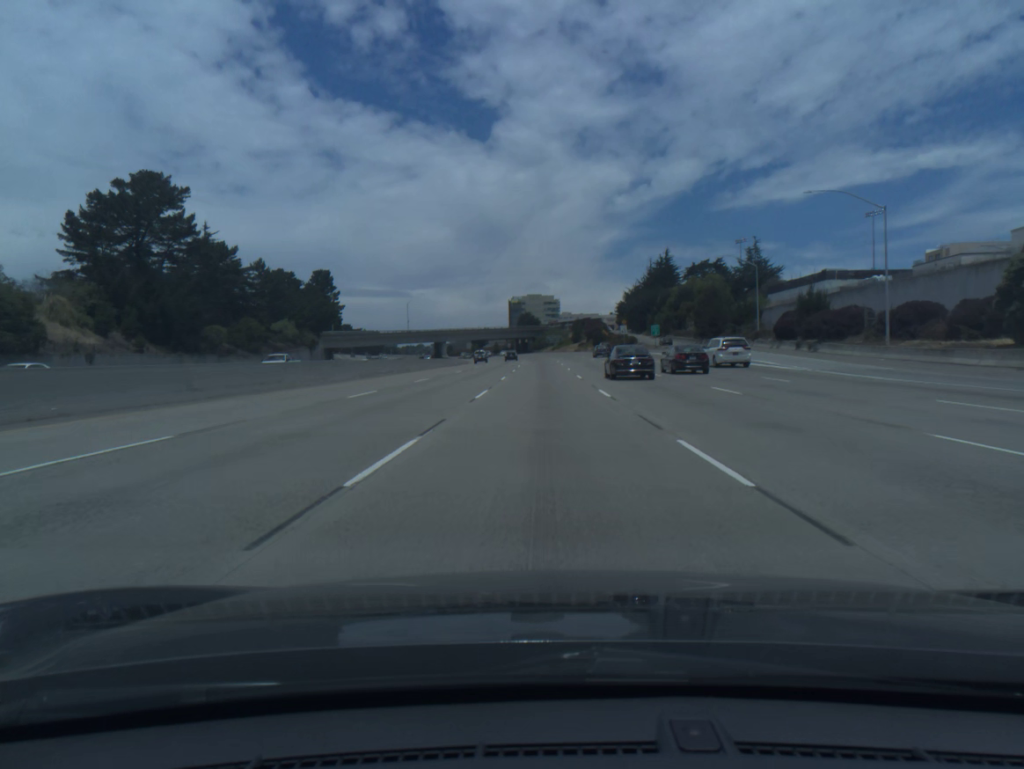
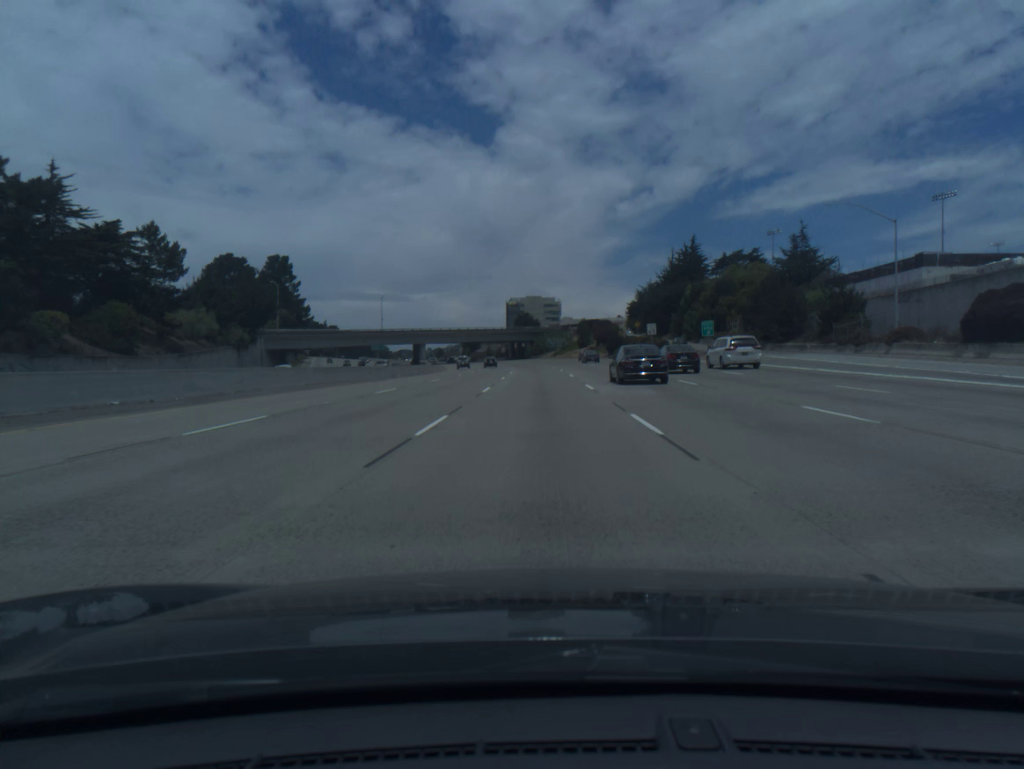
(0.0, +38.4) m; 0°
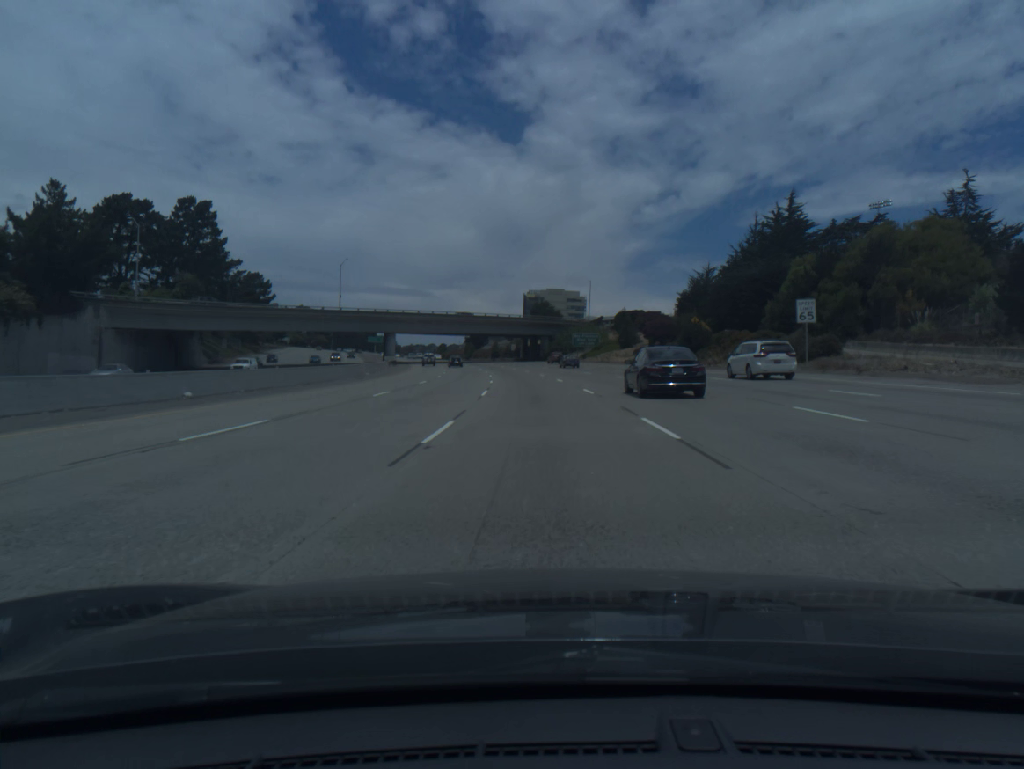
(-0.5, +57.4) m; -1°
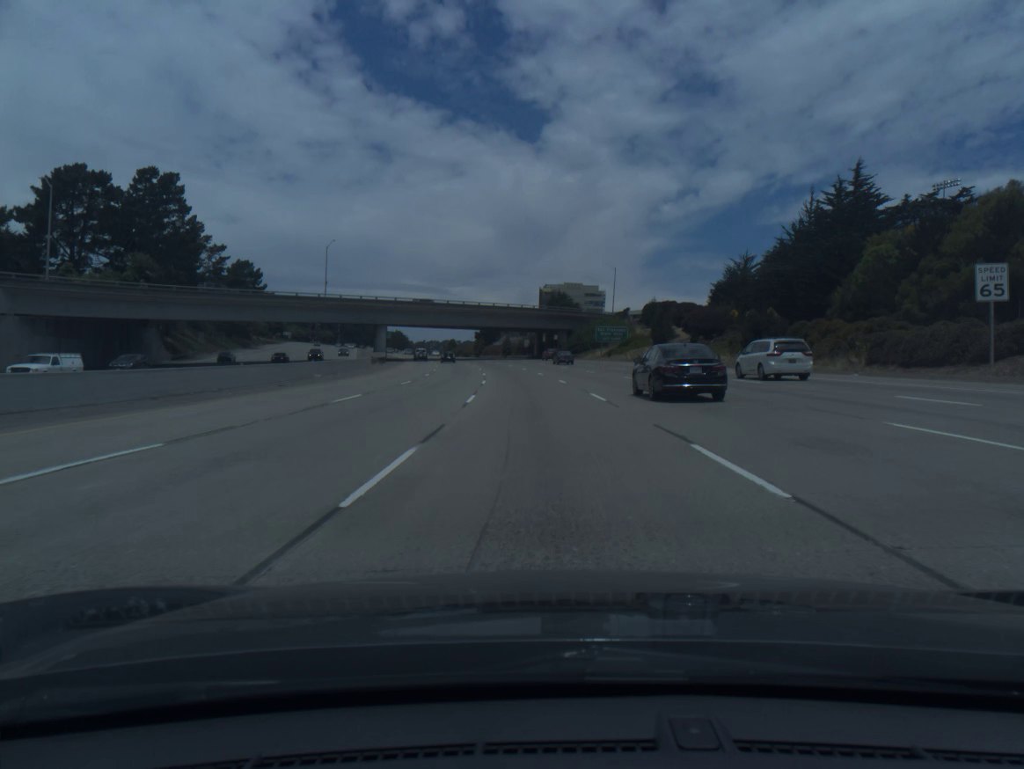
(-0.2, +19.1) m; -1°
